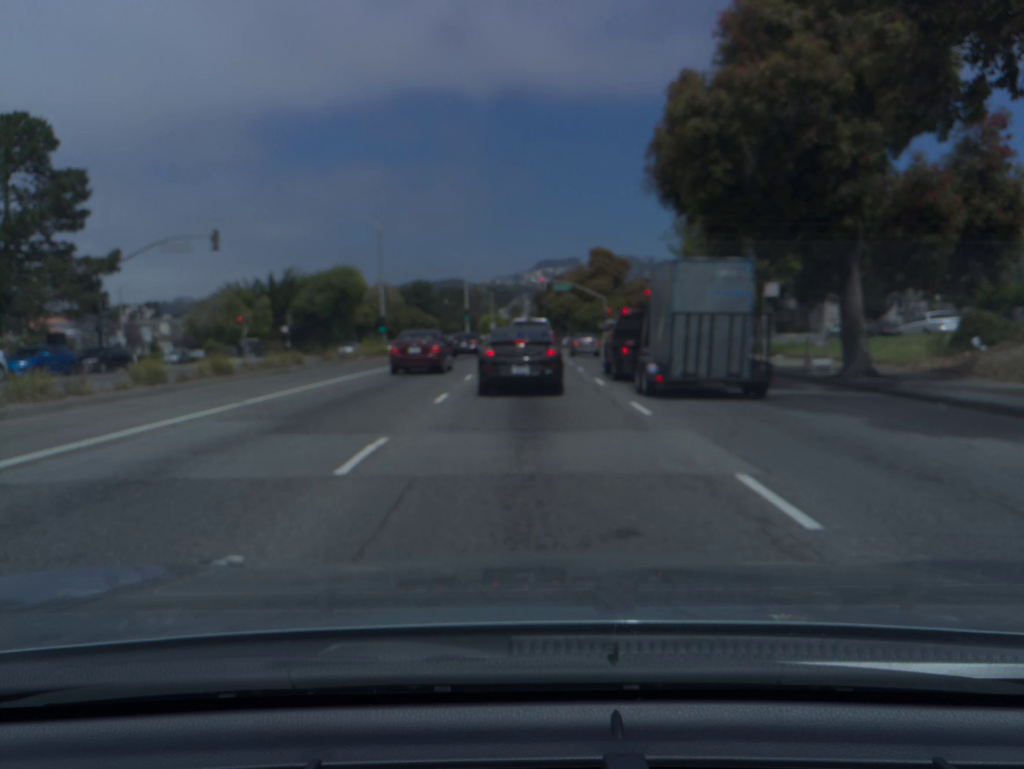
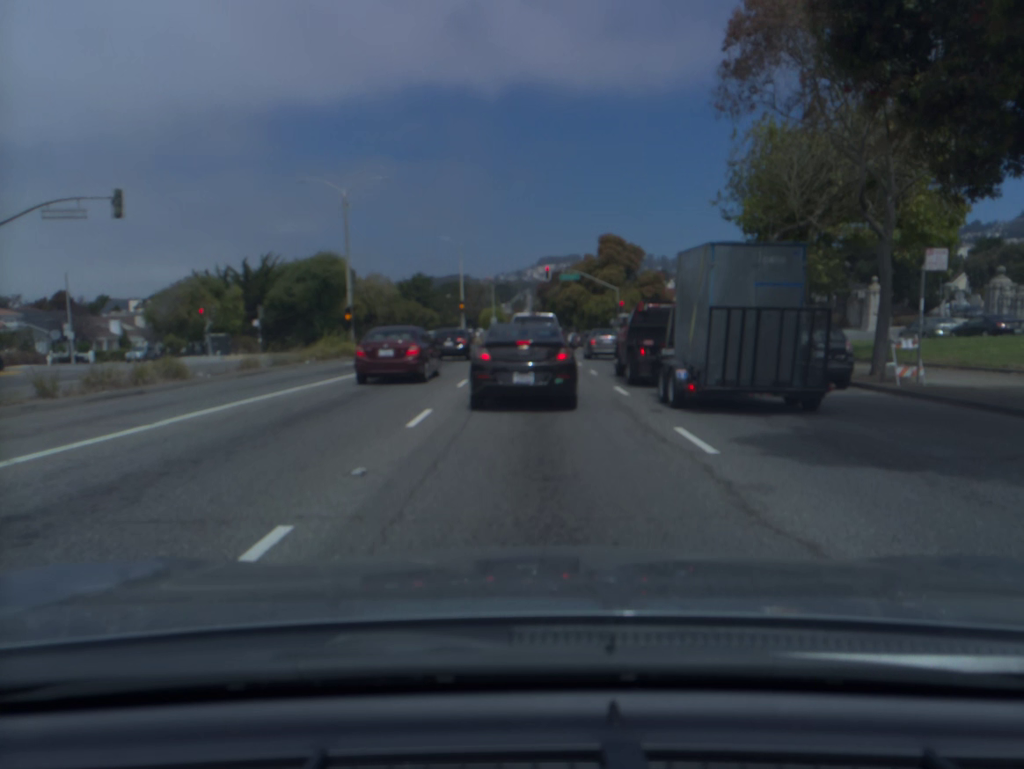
(0.0, +12.0) m; 0°
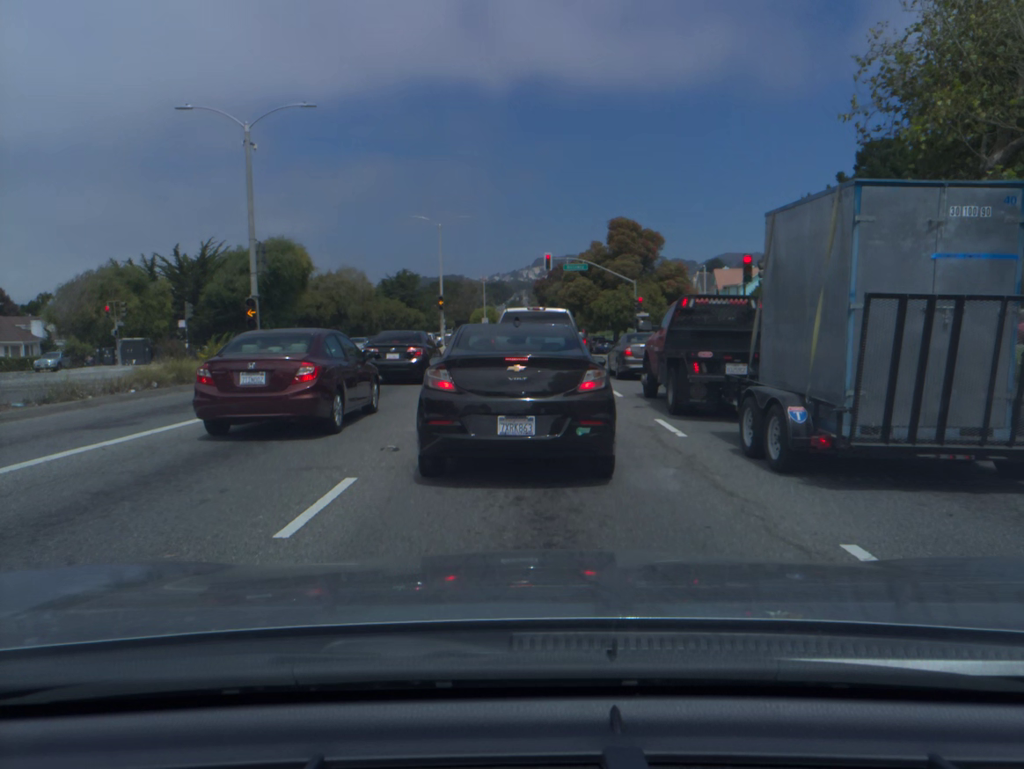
(0.0, +13.0) m; 0°
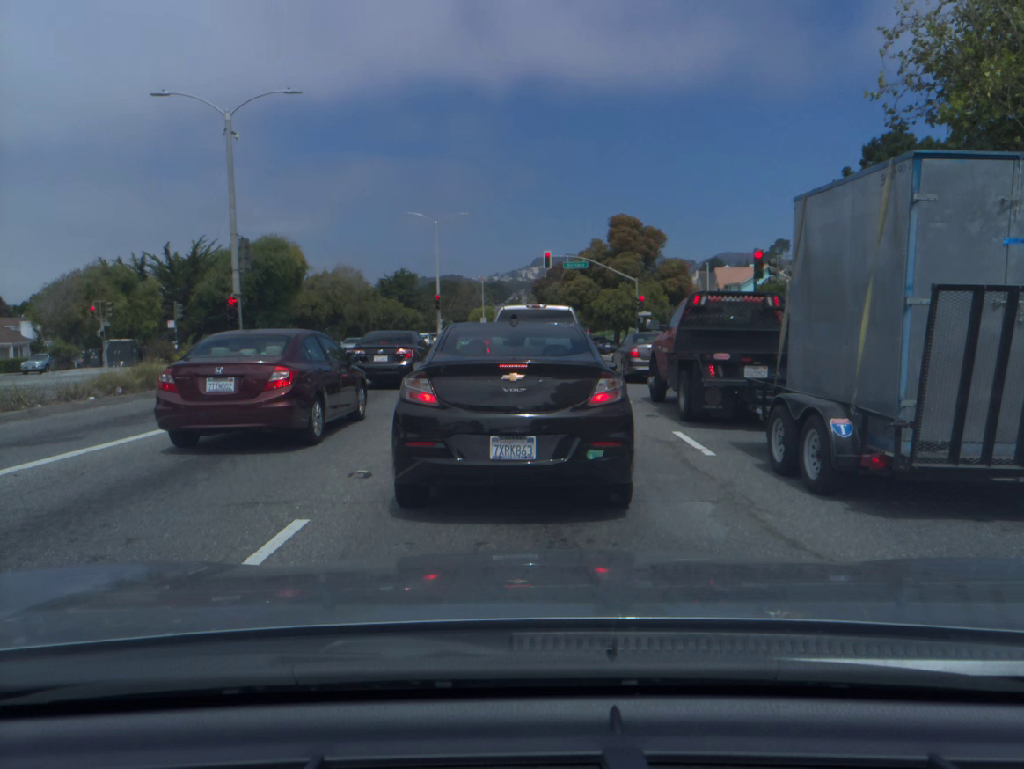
(0.0, +1.6) m; 0°
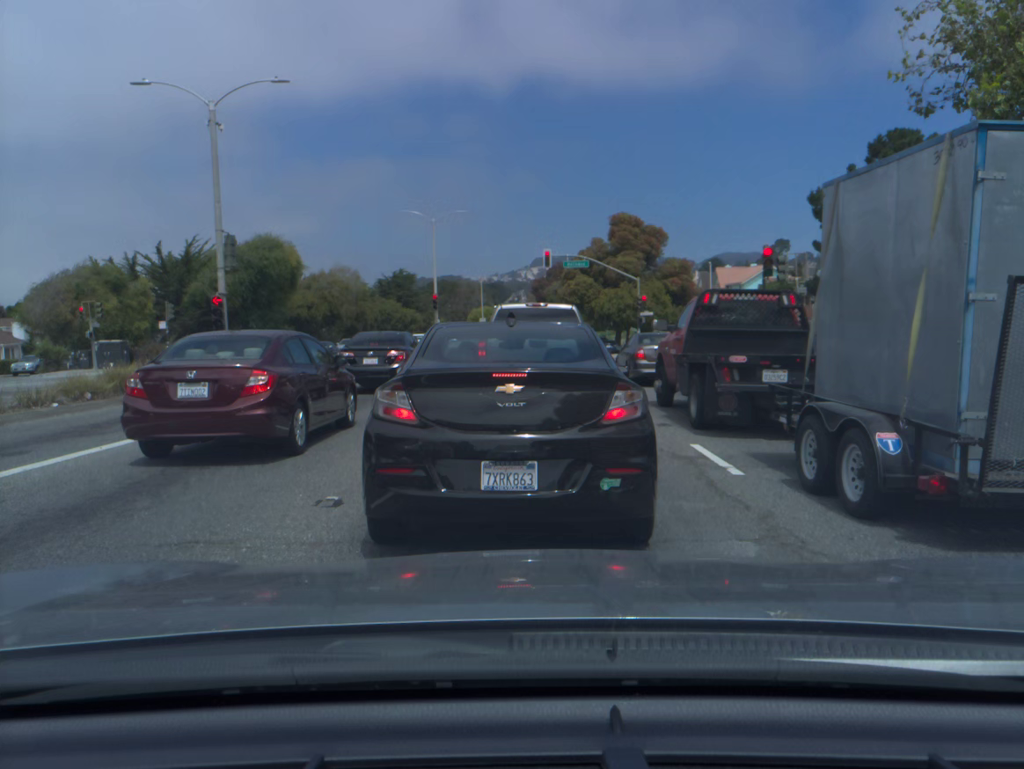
(0.0, +1.2) m; -1°
